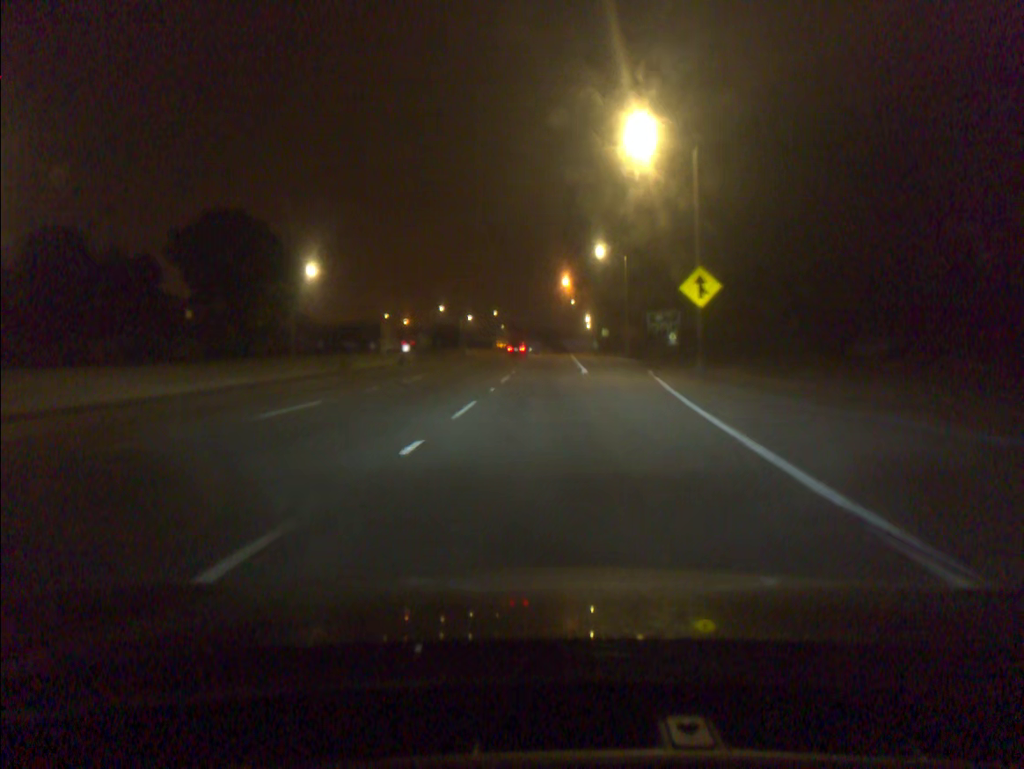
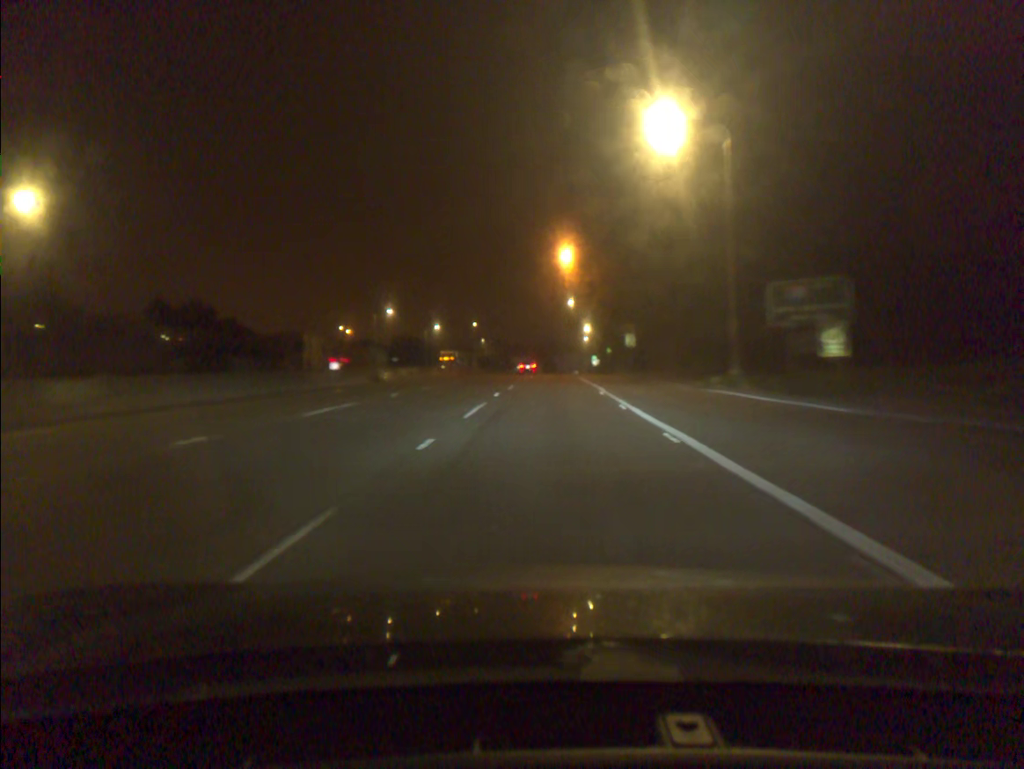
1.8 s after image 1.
(+0.6, +42.8) m; +1°
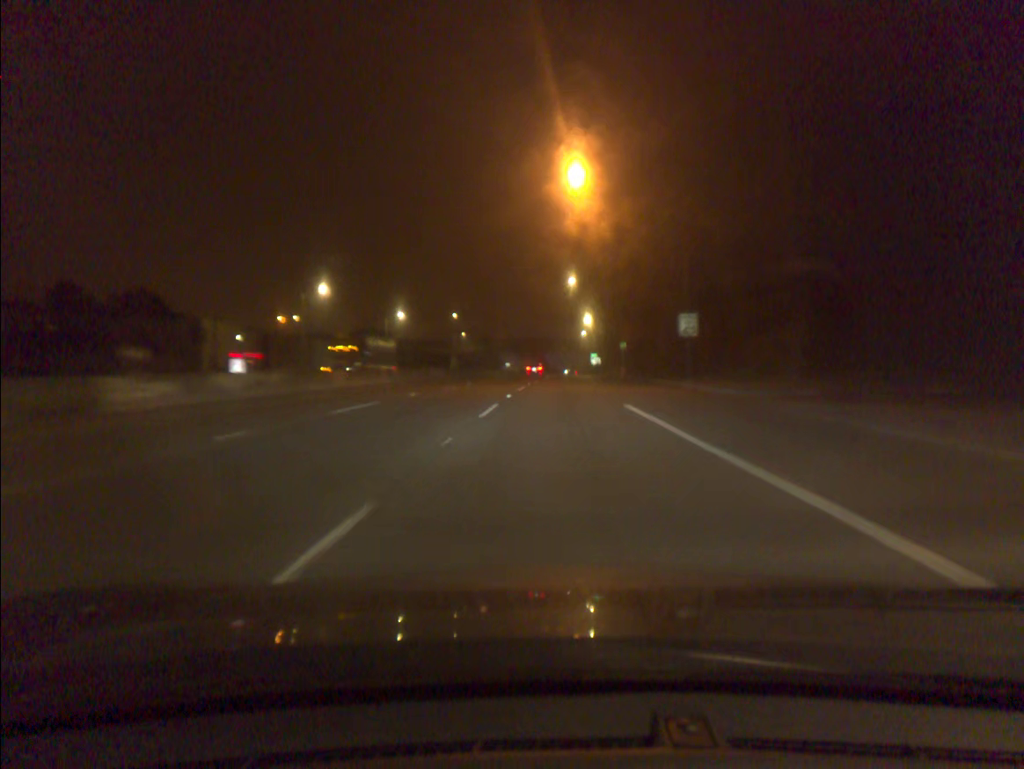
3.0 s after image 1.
(+0.2, +29.0) m; +1°
